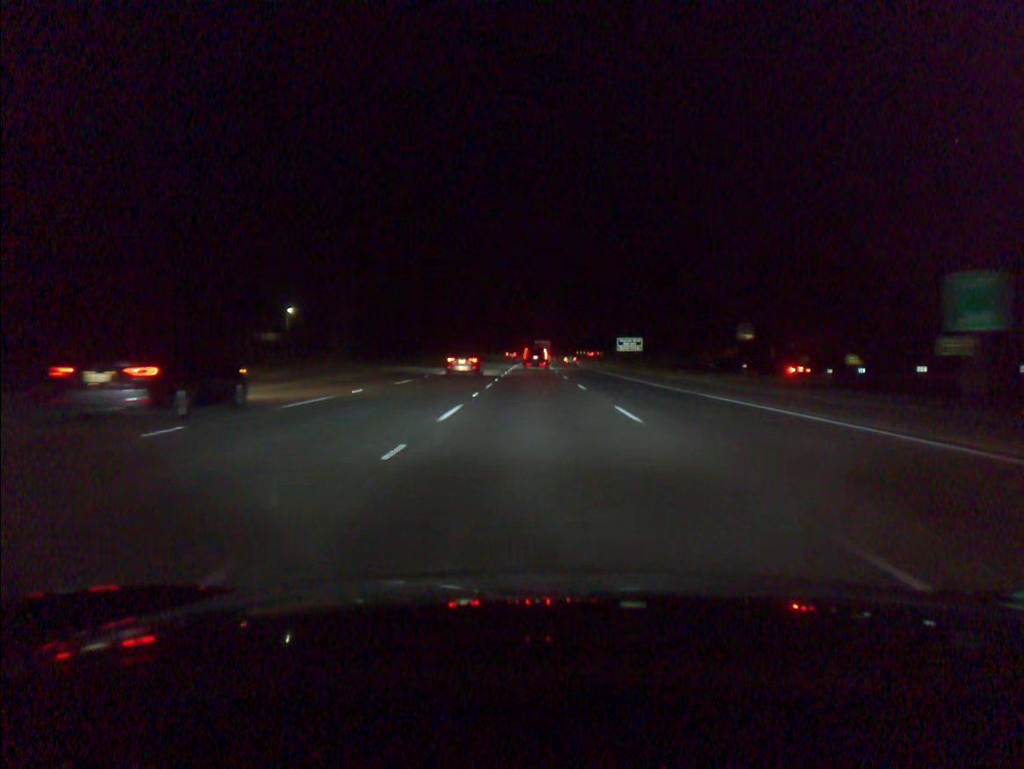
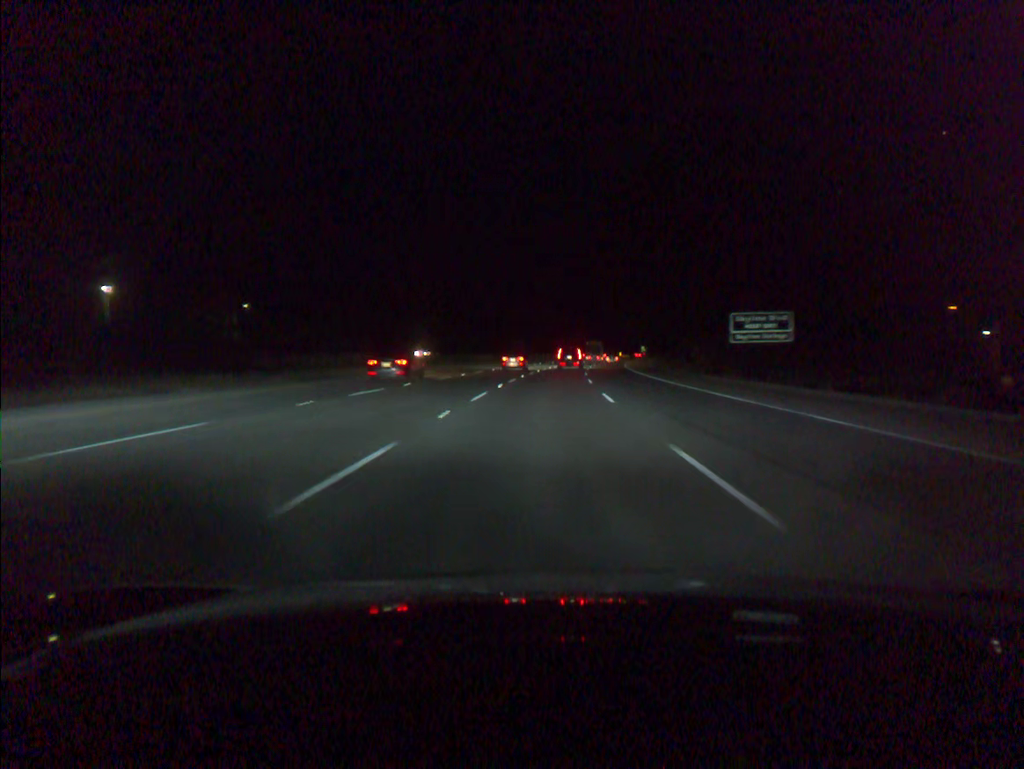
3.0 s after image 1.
(0.0, +81.3) m; 0°
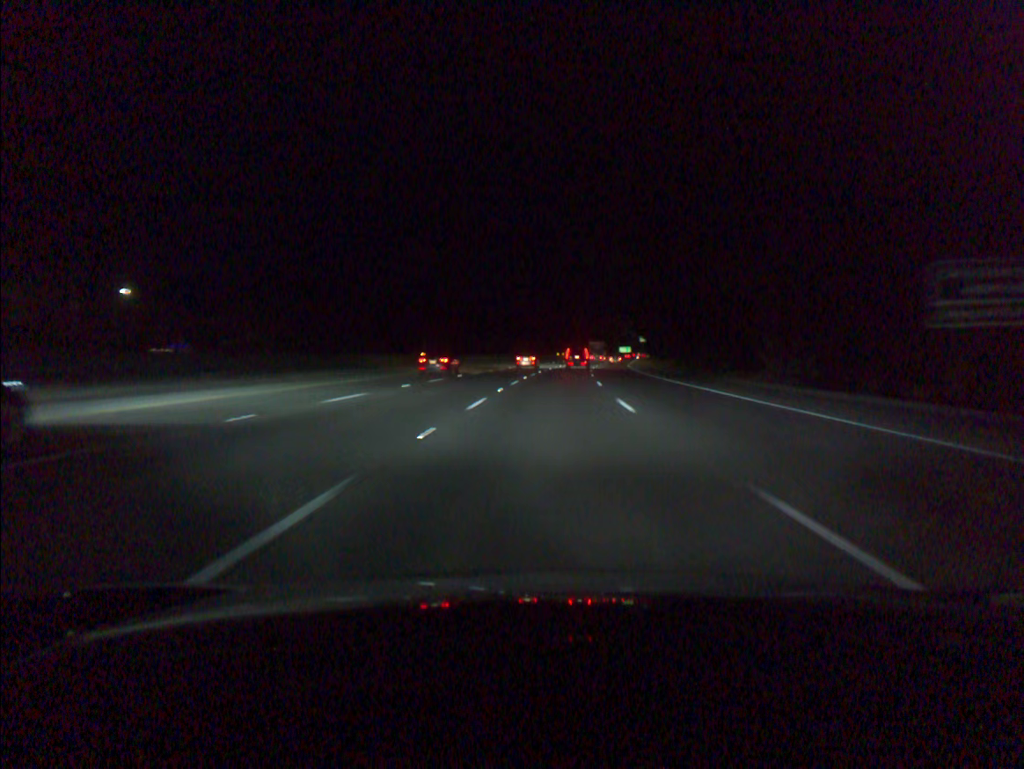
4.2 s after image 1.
(+0.5, +32.8) m; +2°
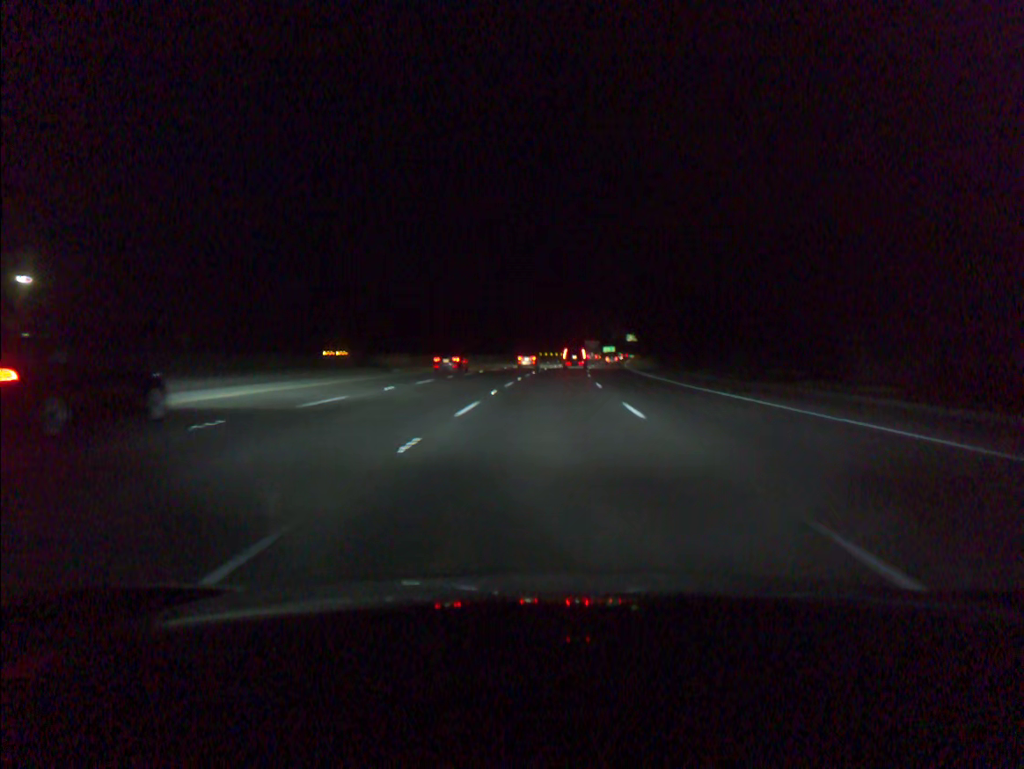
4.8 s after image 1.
(+0.2, +16.5) m; +1°
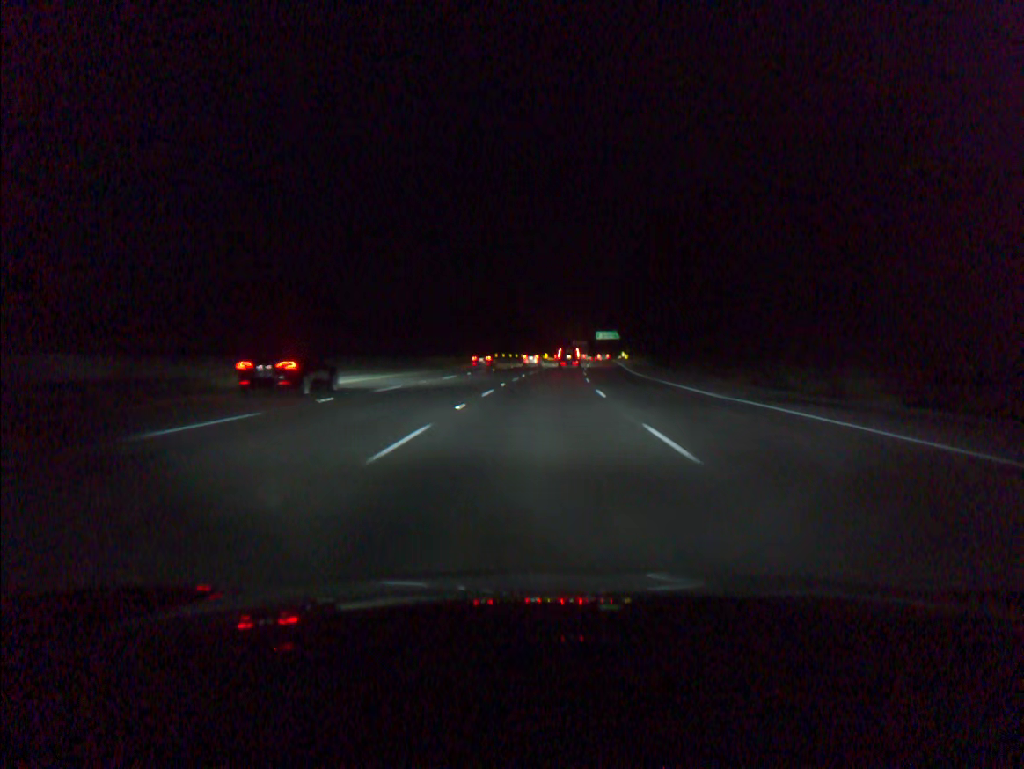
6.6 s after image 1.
(+1.5, +49.9) m; +3°
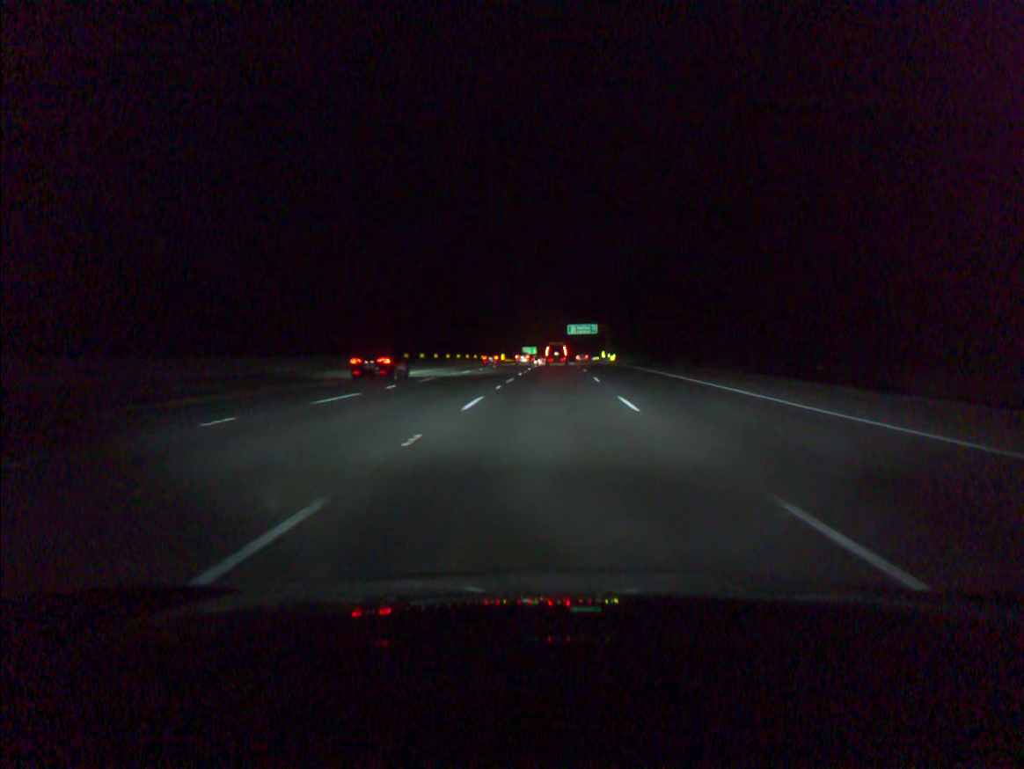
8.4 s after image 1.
(+1.3, +50.7) m; +3°
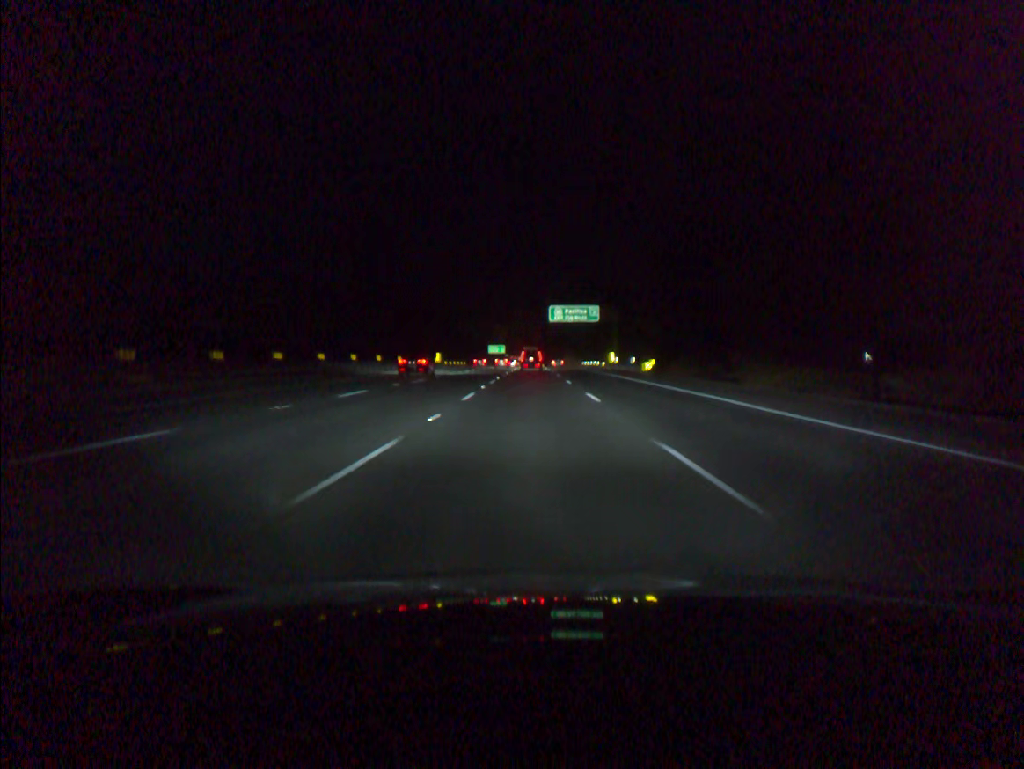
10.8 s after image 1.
(+1.9, +68.7) m; +2°
